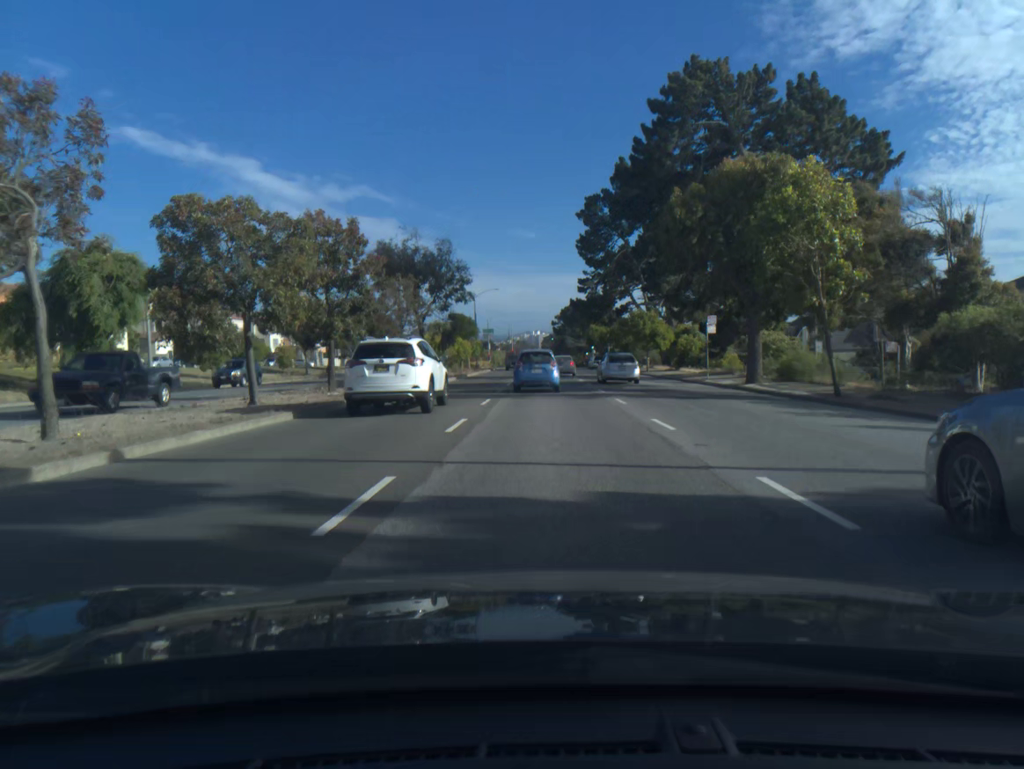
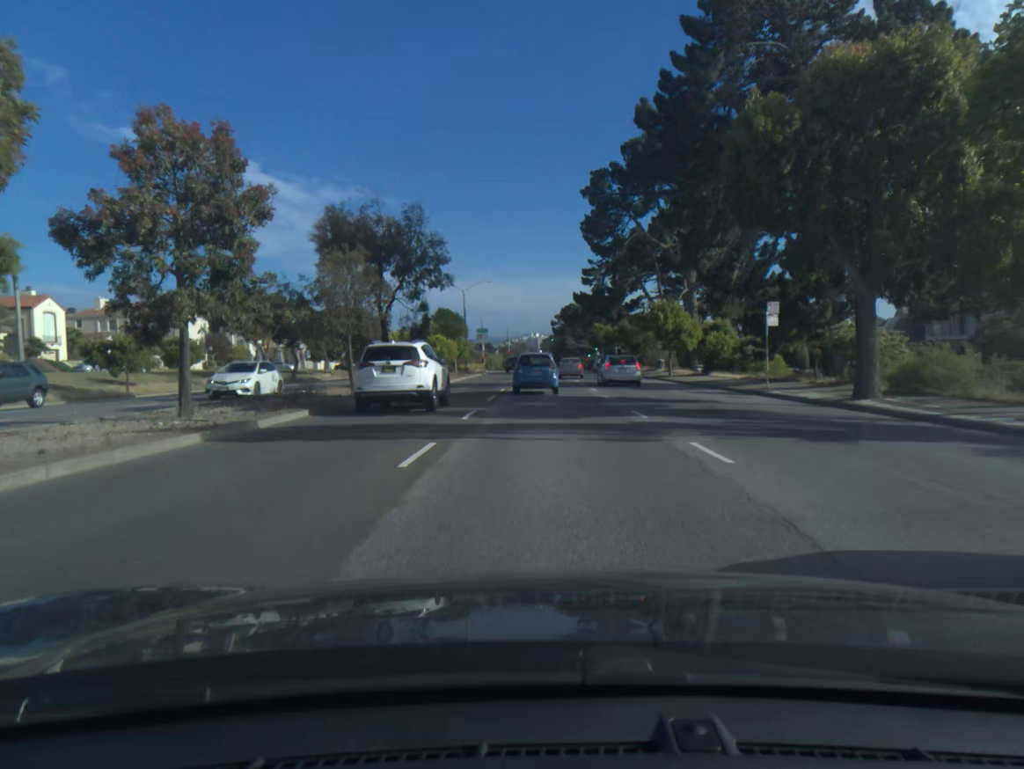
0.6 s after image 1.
(0.0, +11.4) m; 0°
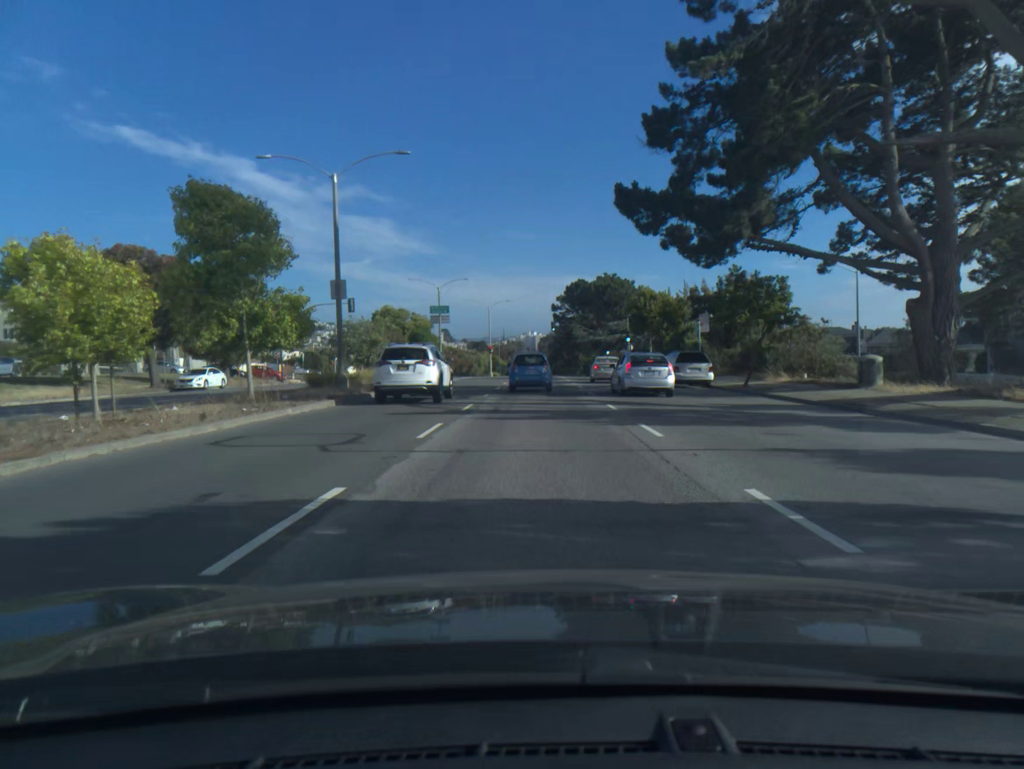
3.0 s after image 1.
(+0.1, +47.9) m; 0°
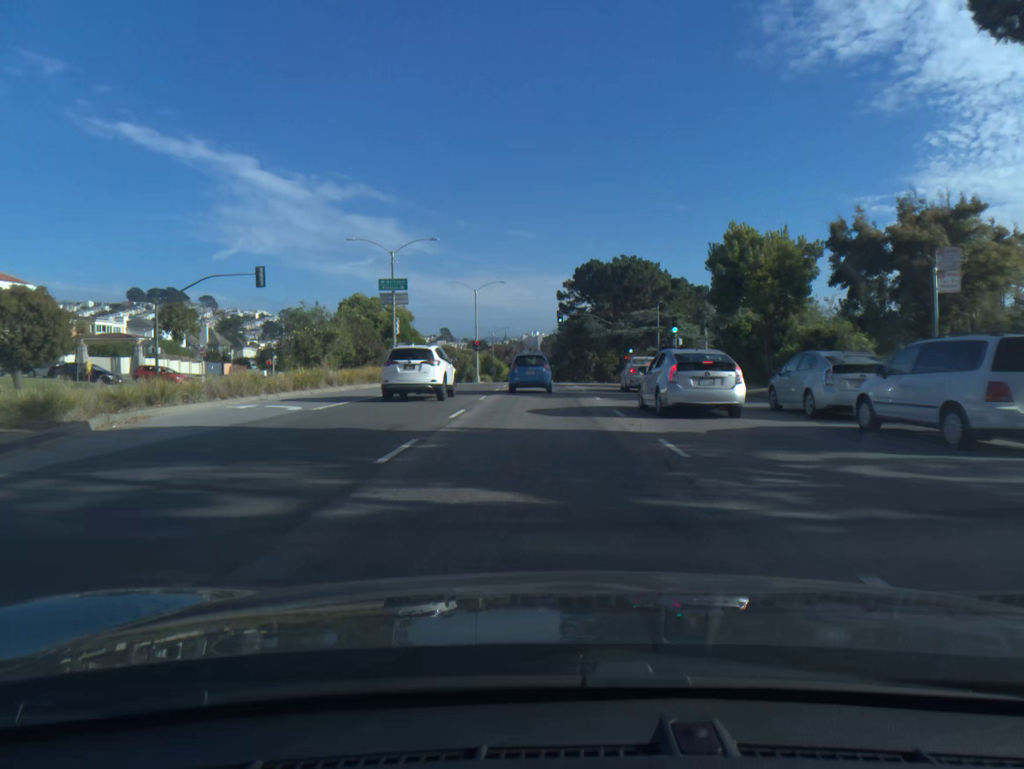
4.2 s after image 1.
(0.0, +24.1) m; 0°
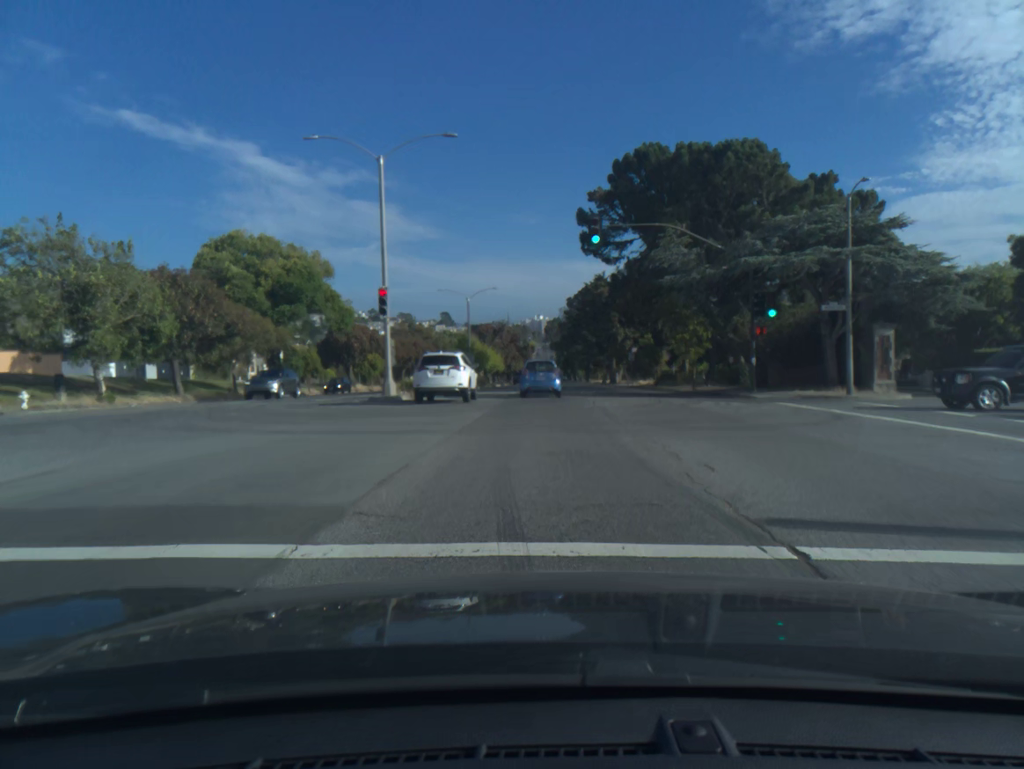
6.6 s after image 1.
(-0.3, +47.6) m; 0°
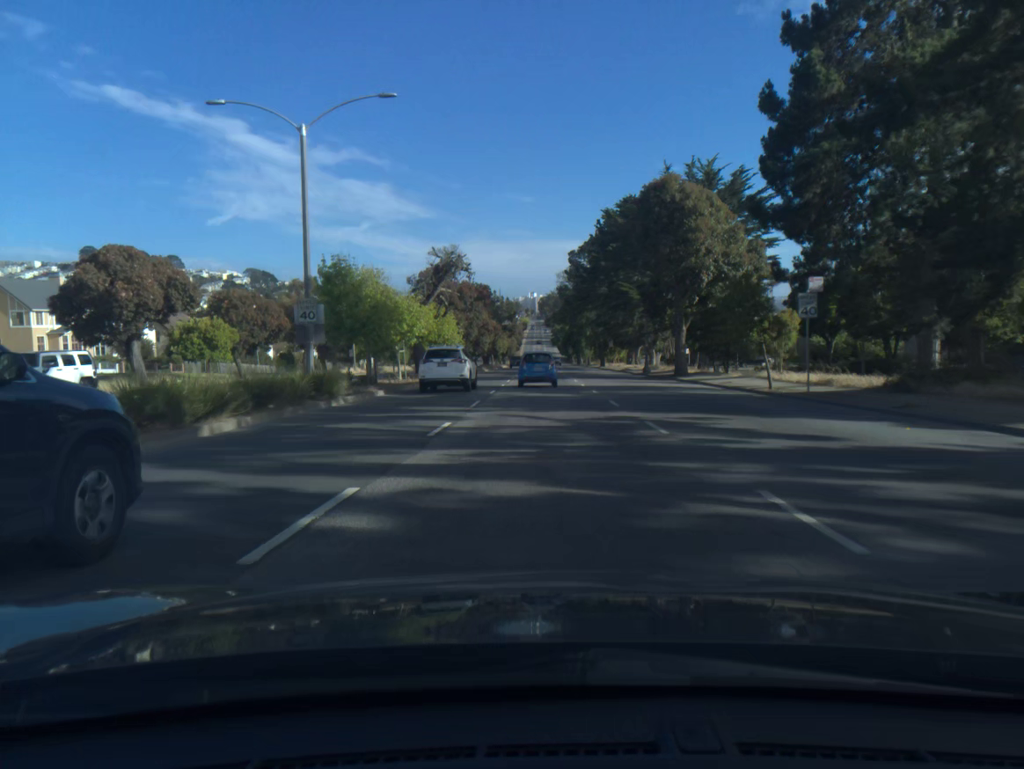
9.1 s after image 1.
(+0.1, +49.9) m; 0°
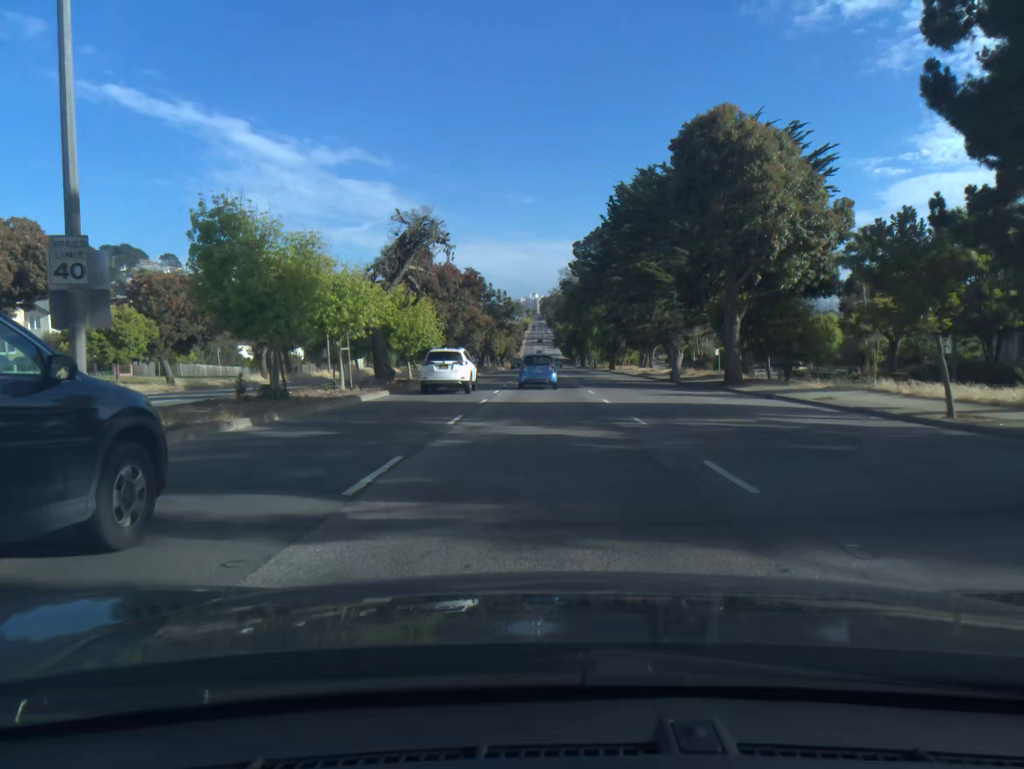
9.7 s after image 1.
(0.0, +12.4) m; 0°
